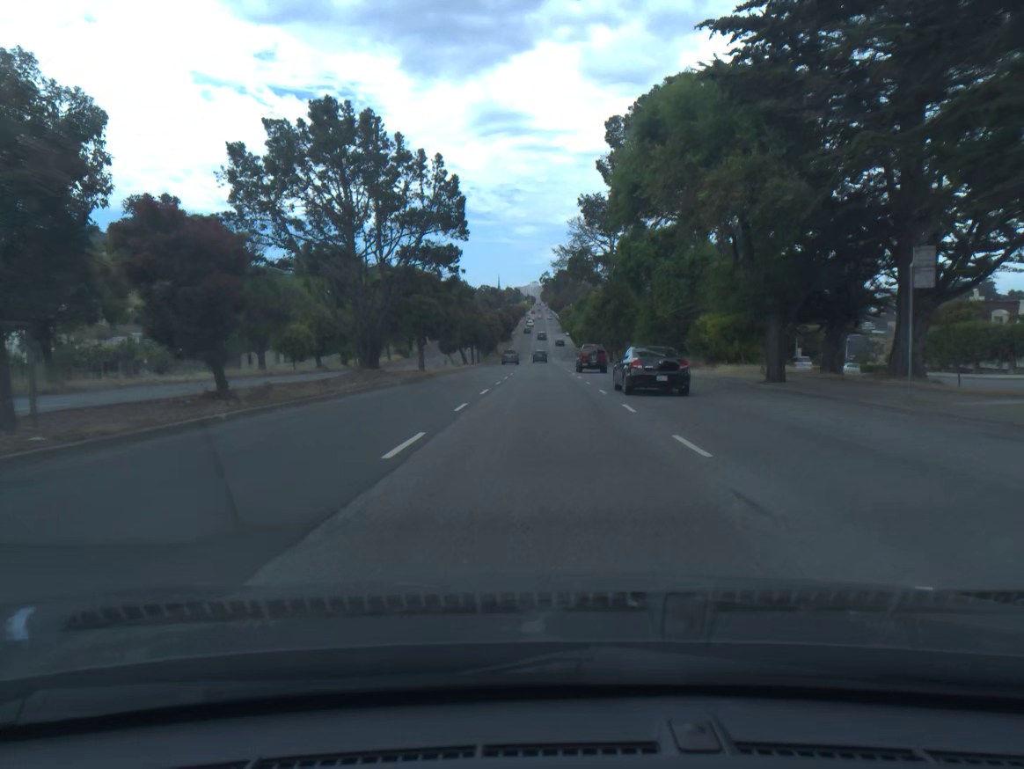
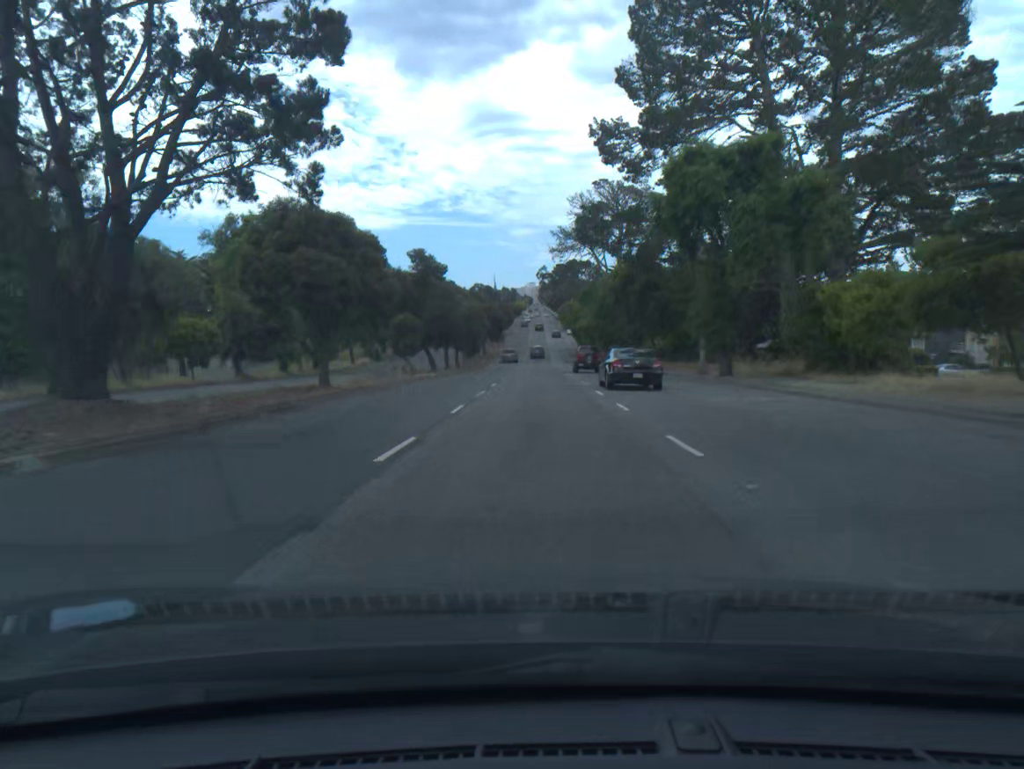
(+0.1, +21.9) m; 0°
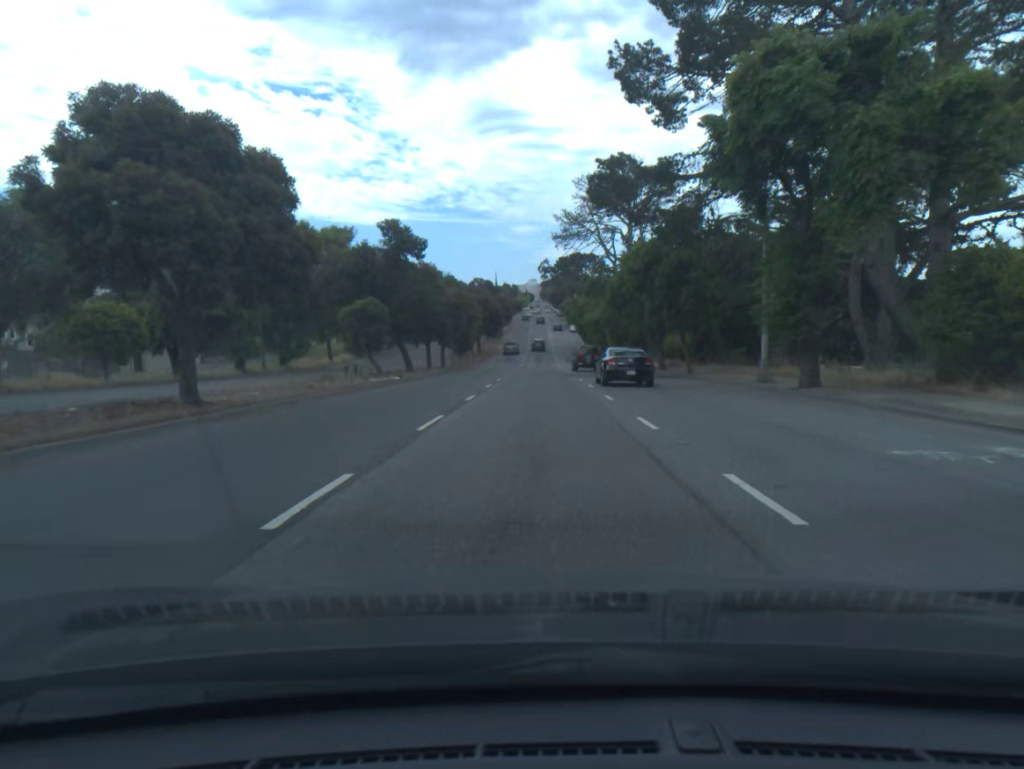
(0.0, +10.9) m; 0°
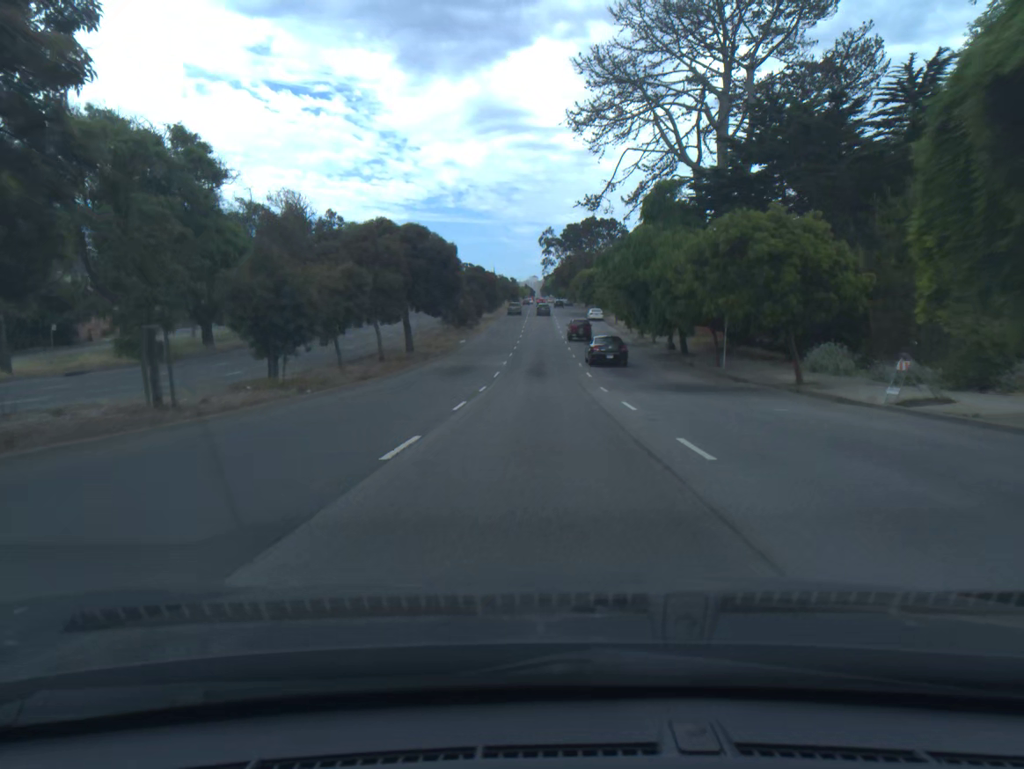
(-0.1, +54.6) m; 0°
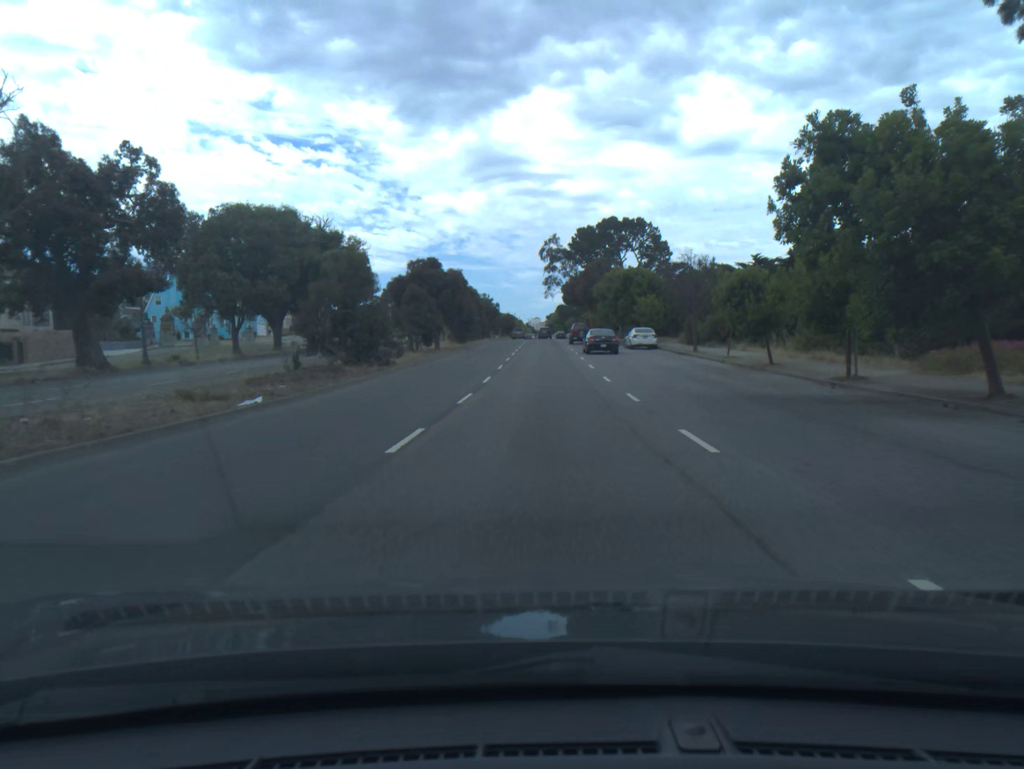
(0.0, +43.4) m; 0°
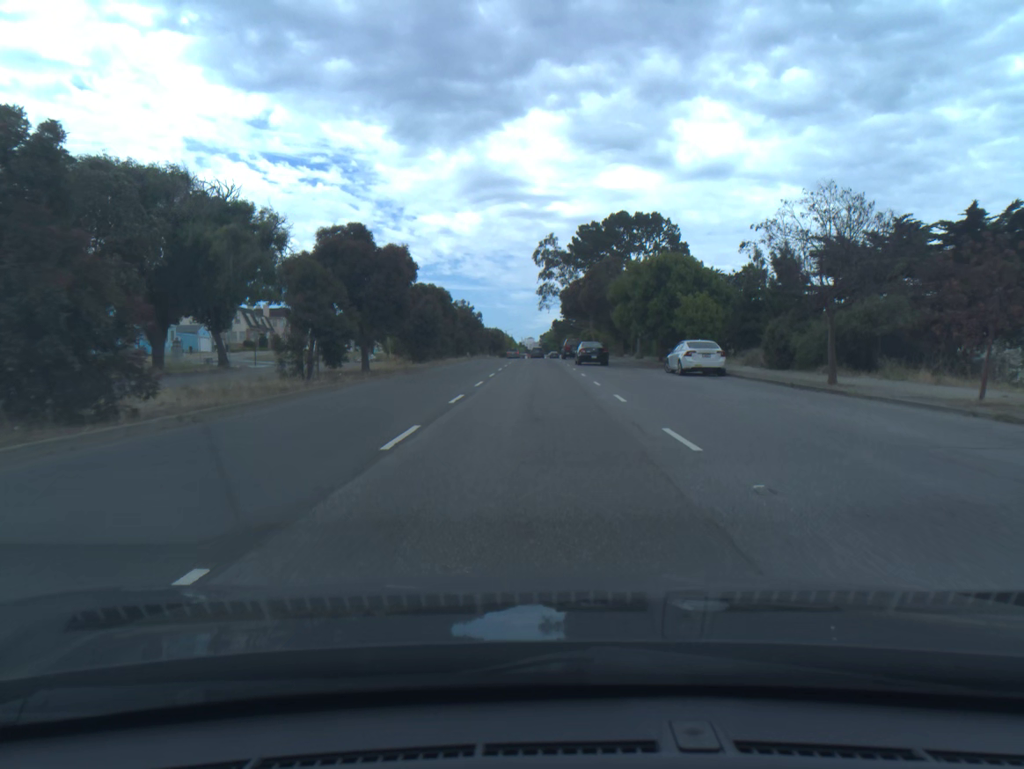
(+0.1, +21.2) m; 0°
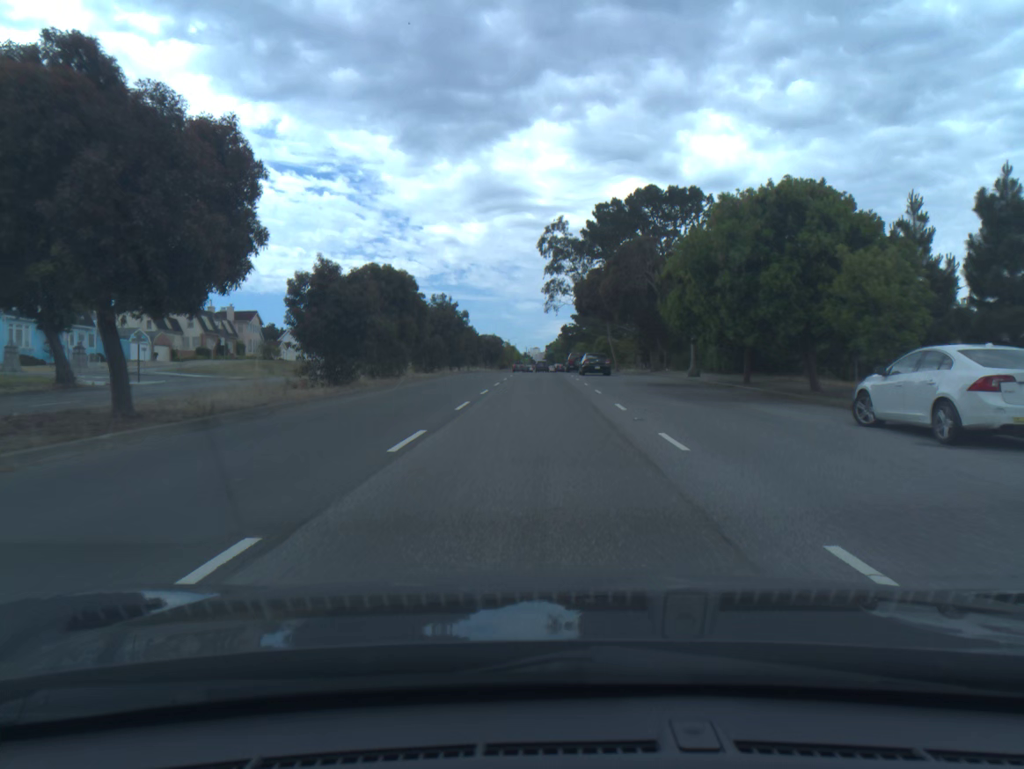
(-0.1, +20.8) m; -1°
